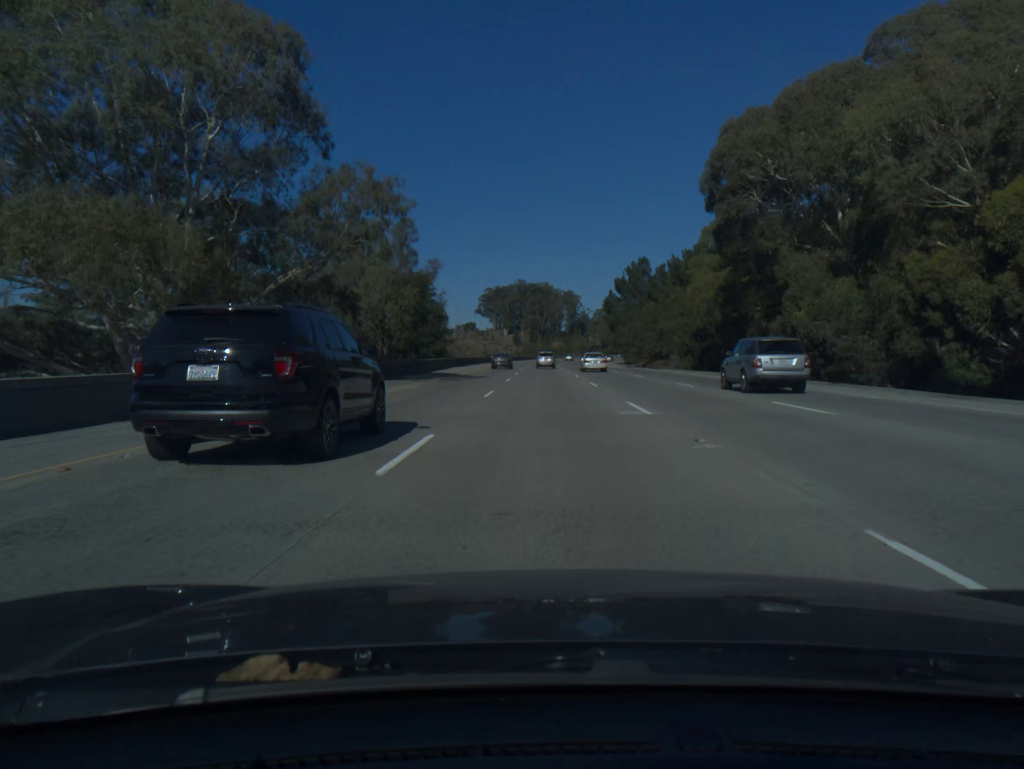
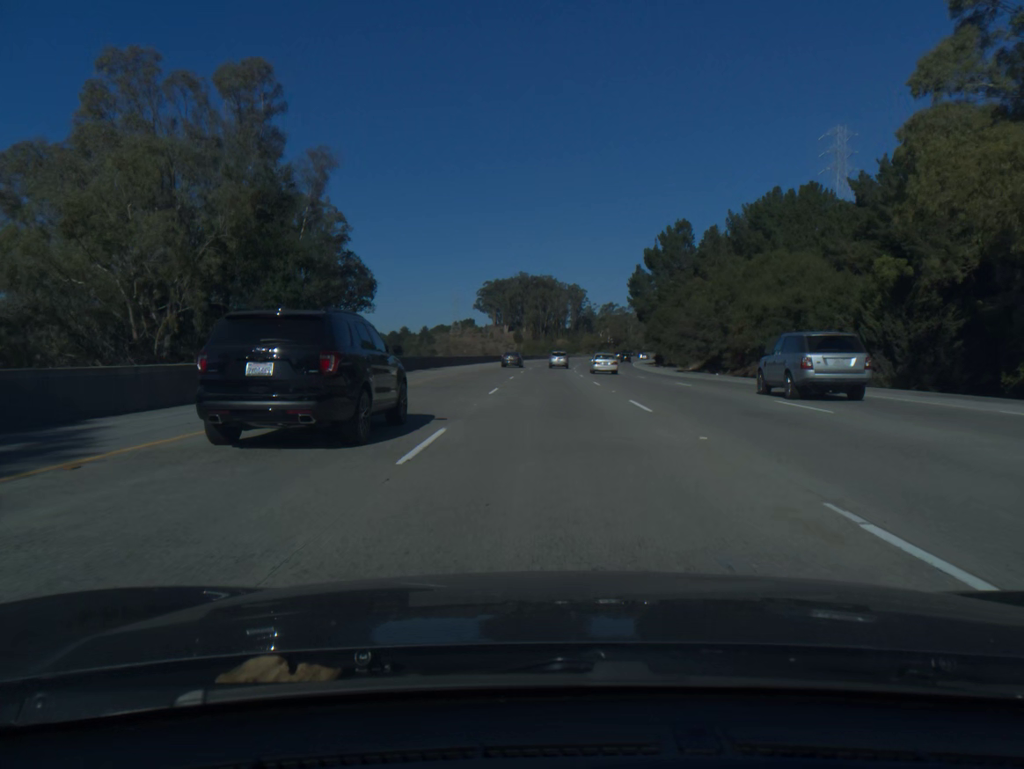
(-0.1, +43.3) m; 0°
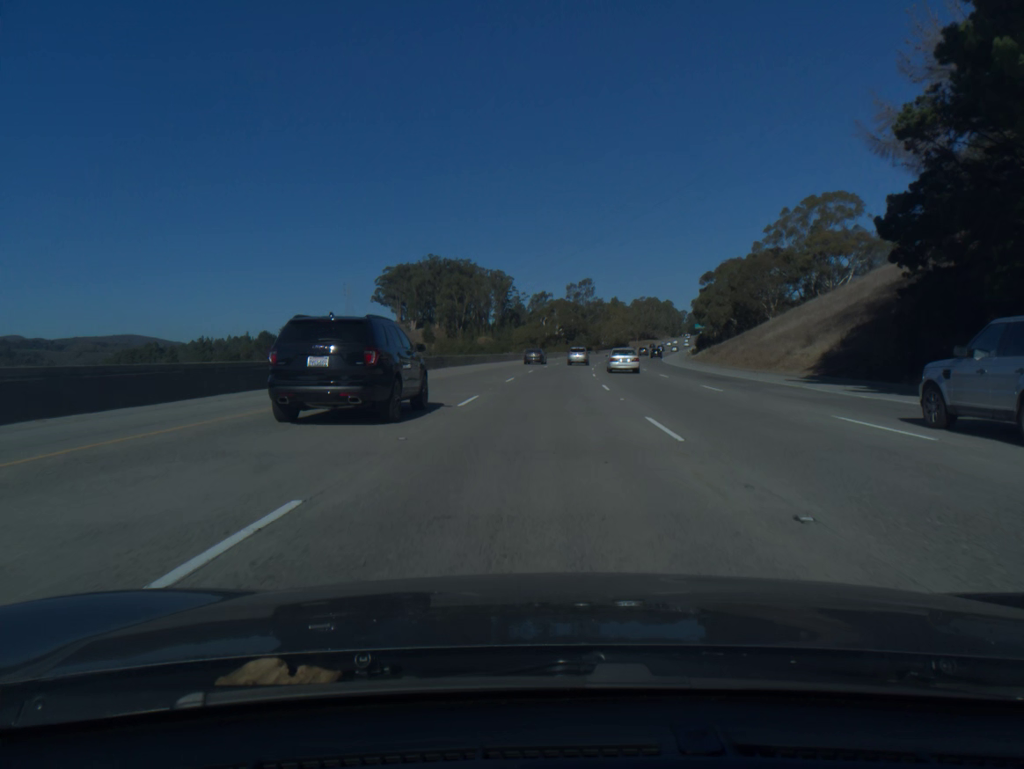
(+3.4, +108.2) m; +5°
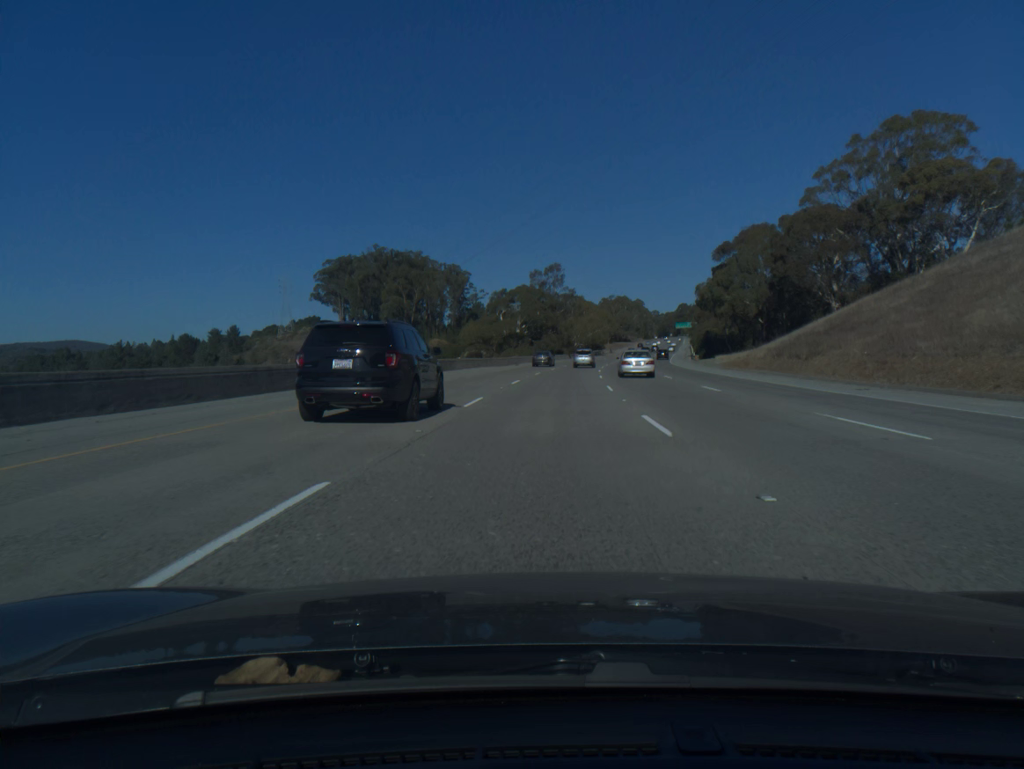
(+1.2, +43.0) m; +3°
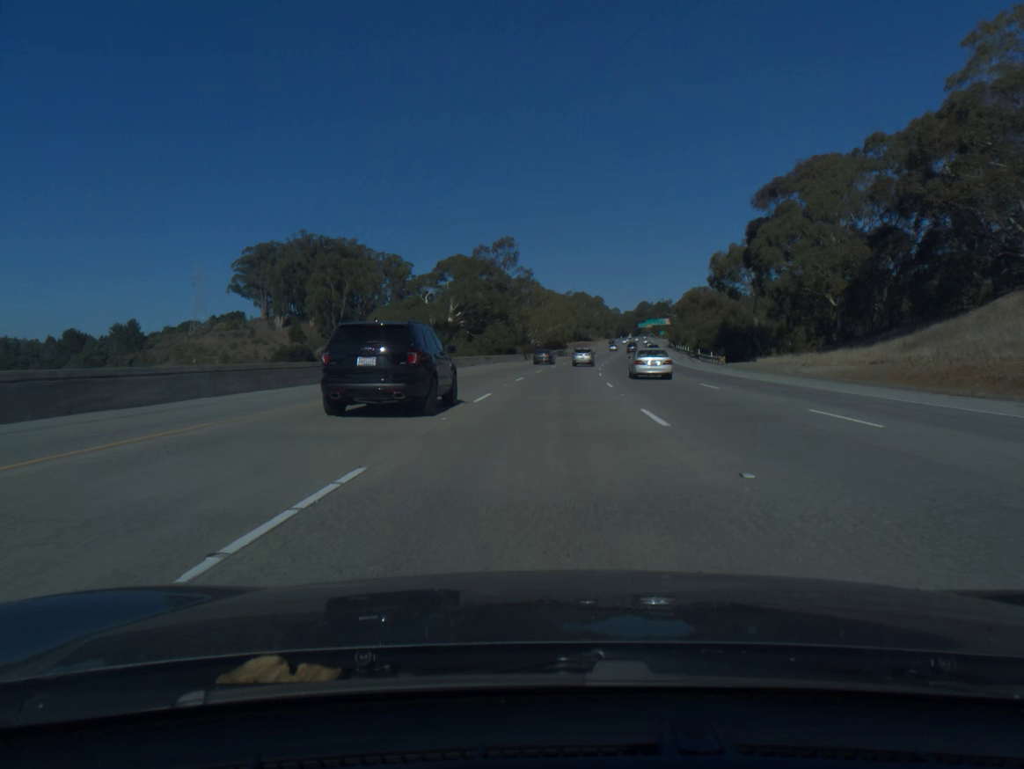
(+1.2, +42.8) m; +3°
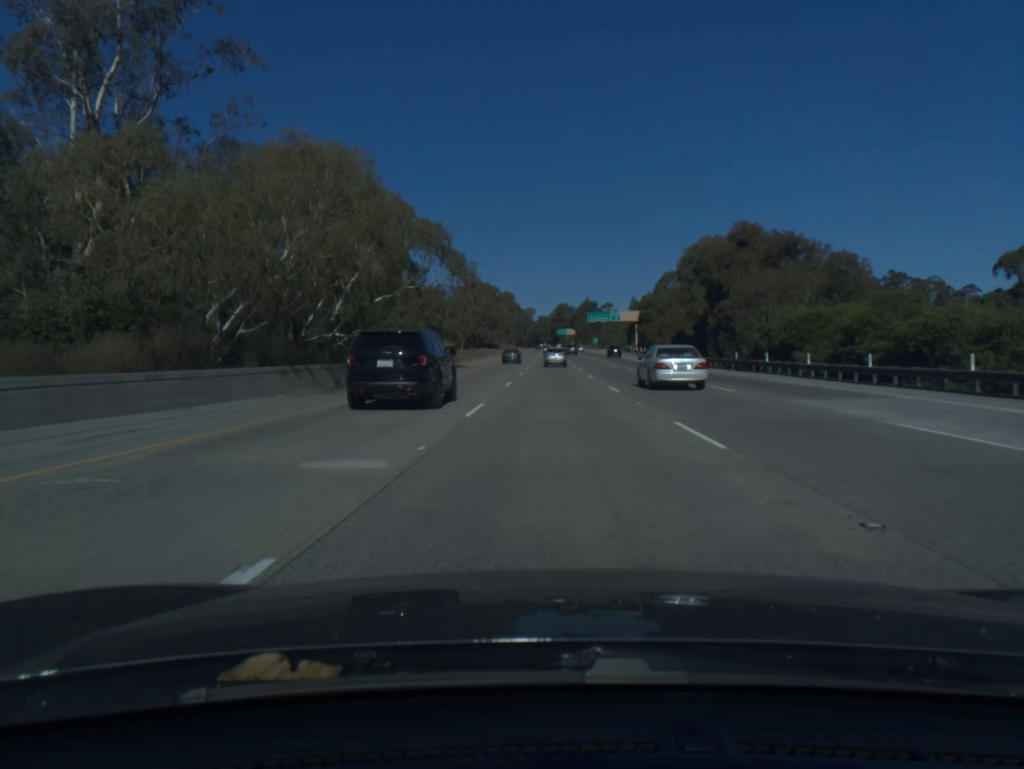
(+7.2, +105.6) m; +7°
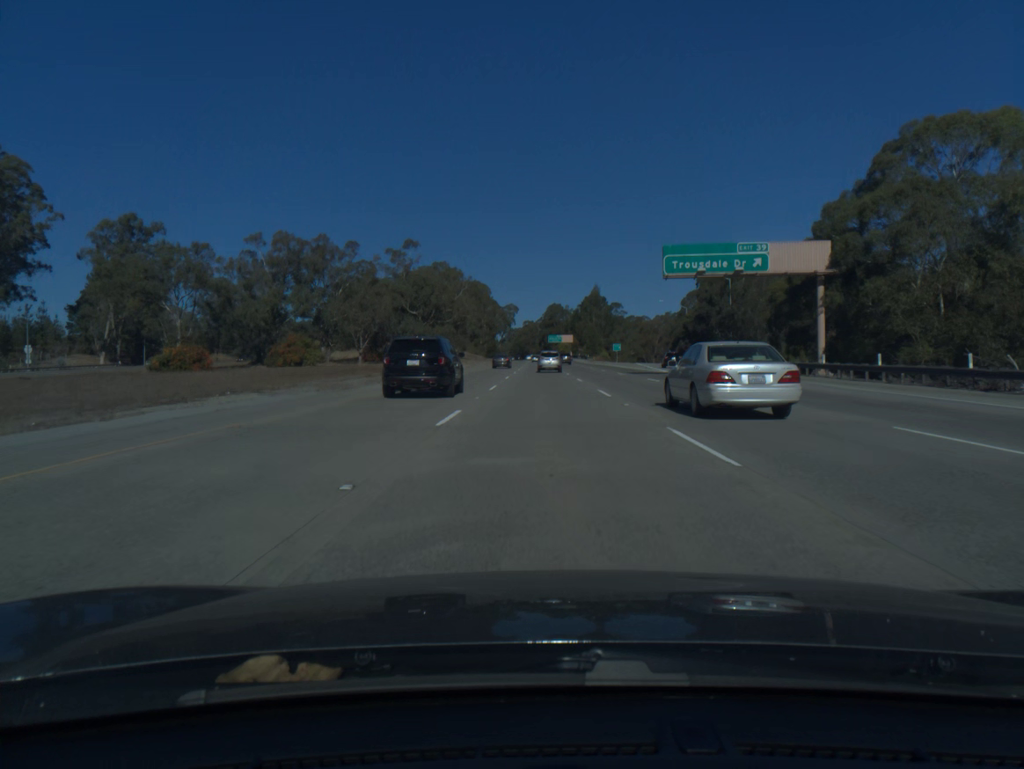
(+1.2, +104.4) m; +1°
